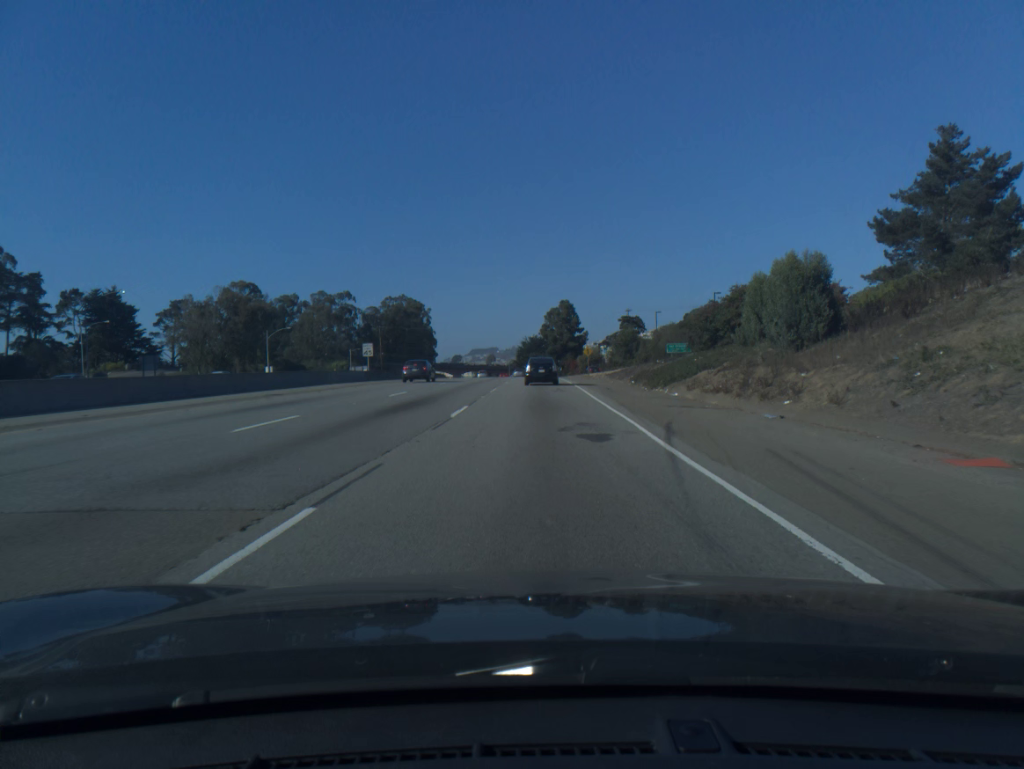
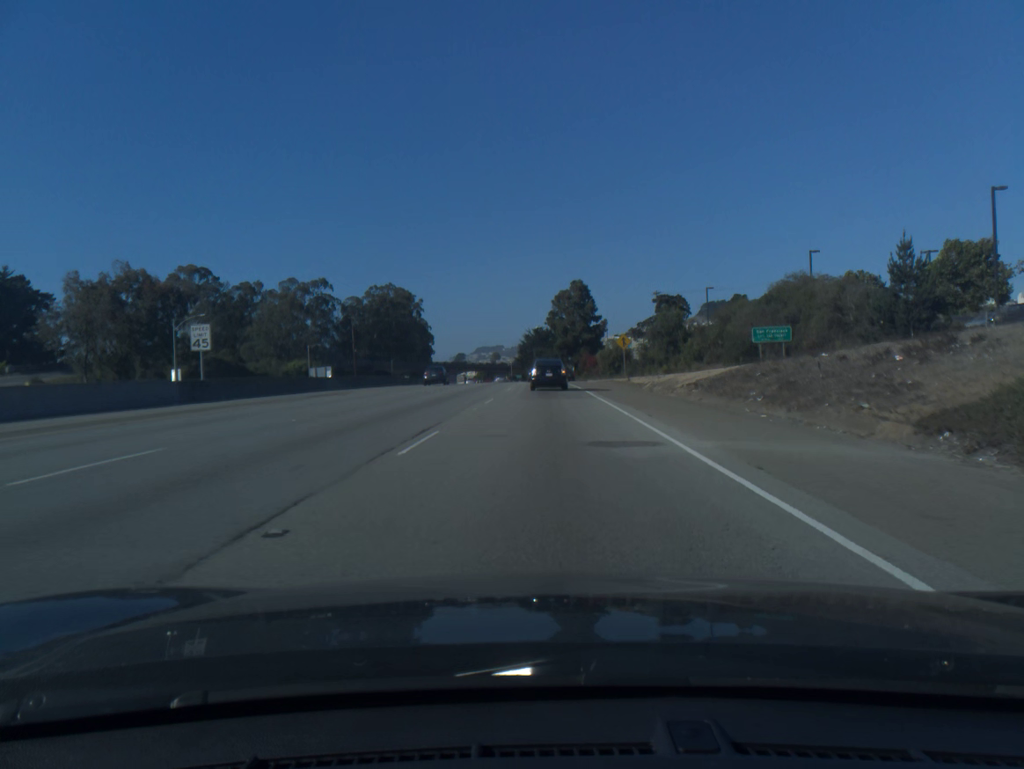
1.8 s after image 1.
(-0.1, +35.7) m; 0°
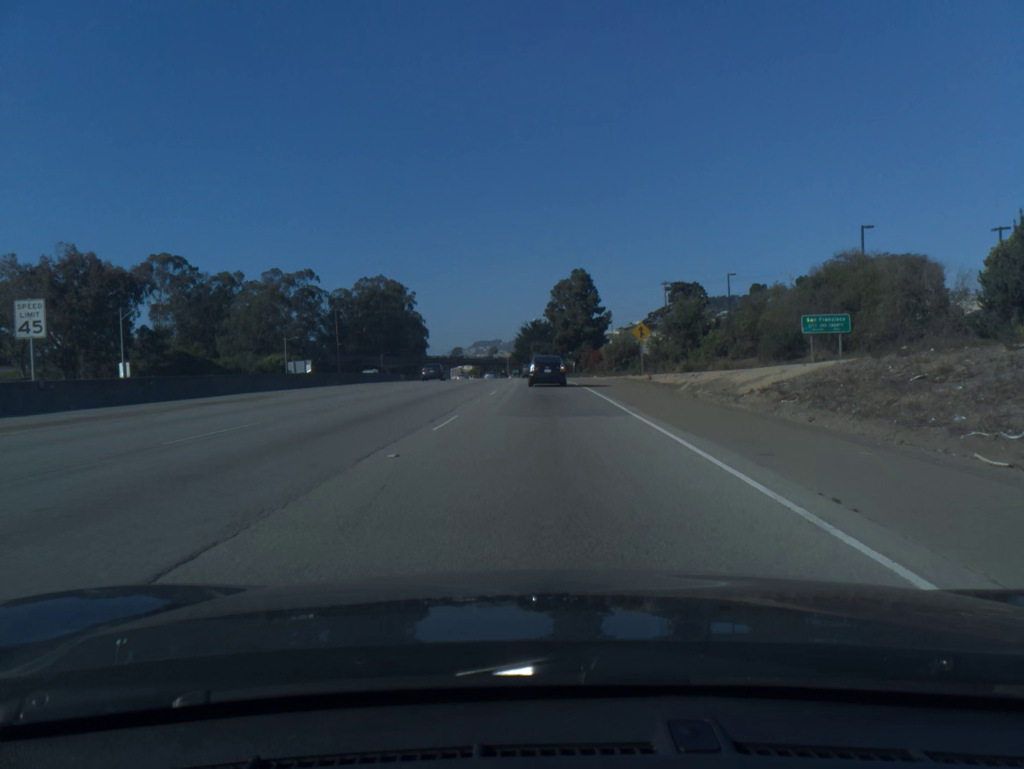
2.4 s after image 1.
(0.0, +11.5) m; 0°
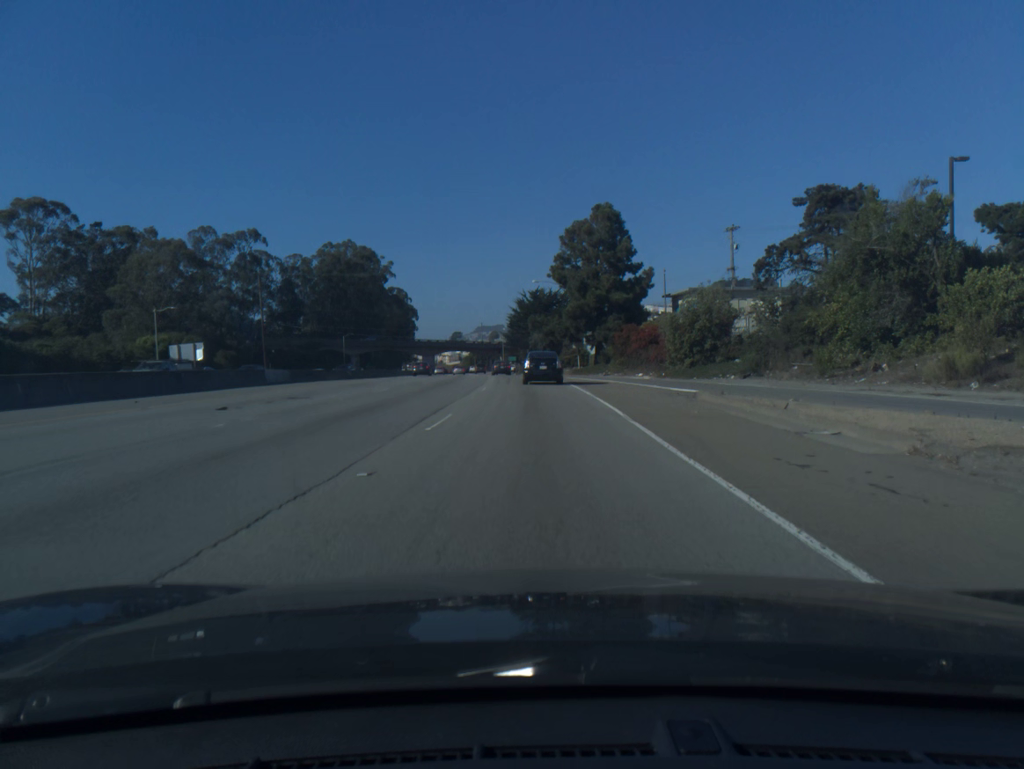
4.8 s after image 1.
(-0.1, +44.6) m; 0°
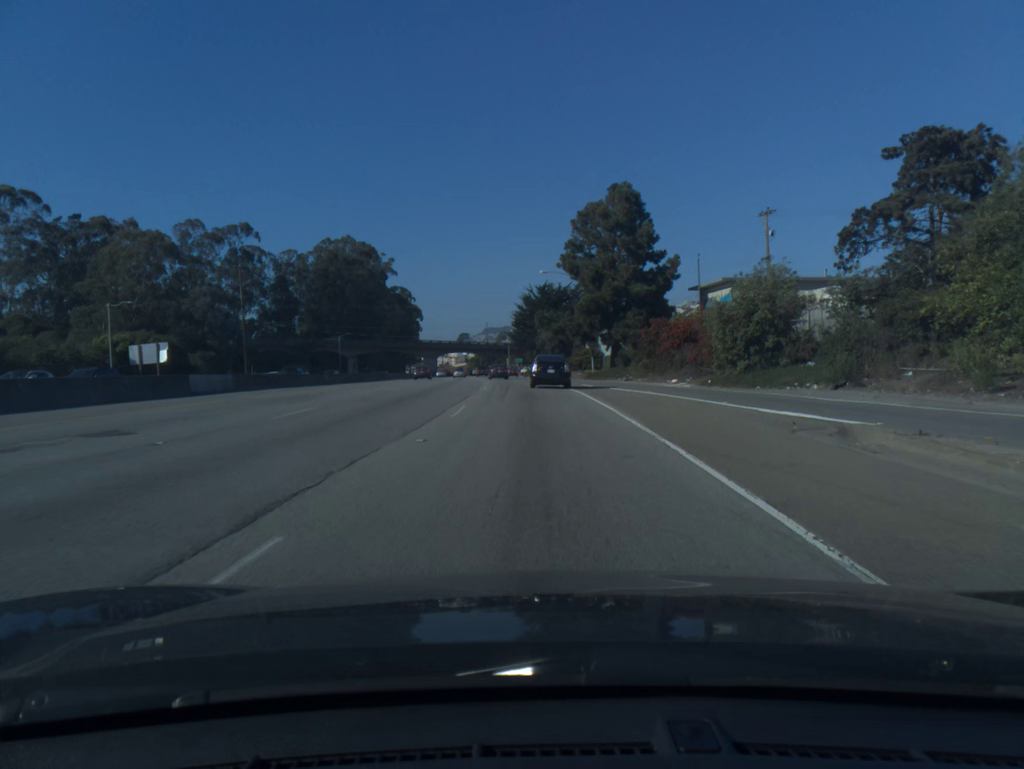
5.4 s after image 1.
(0.0, +10.9) m; 0°
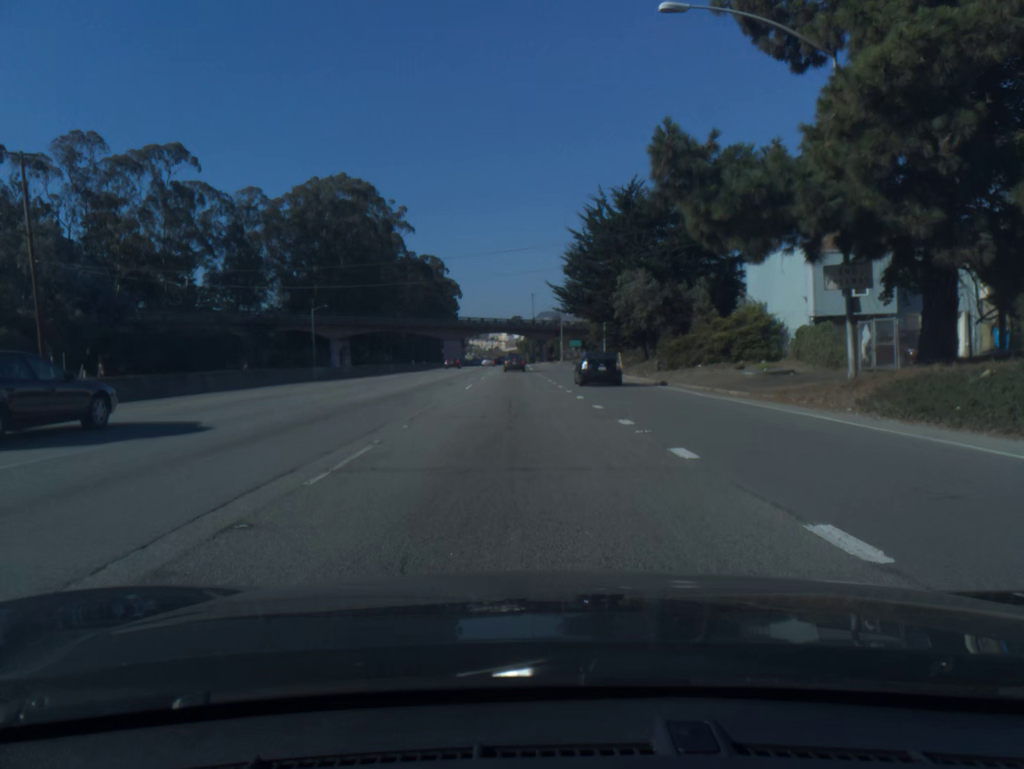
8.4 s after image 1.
(-1.6, +53.1) m; -4°
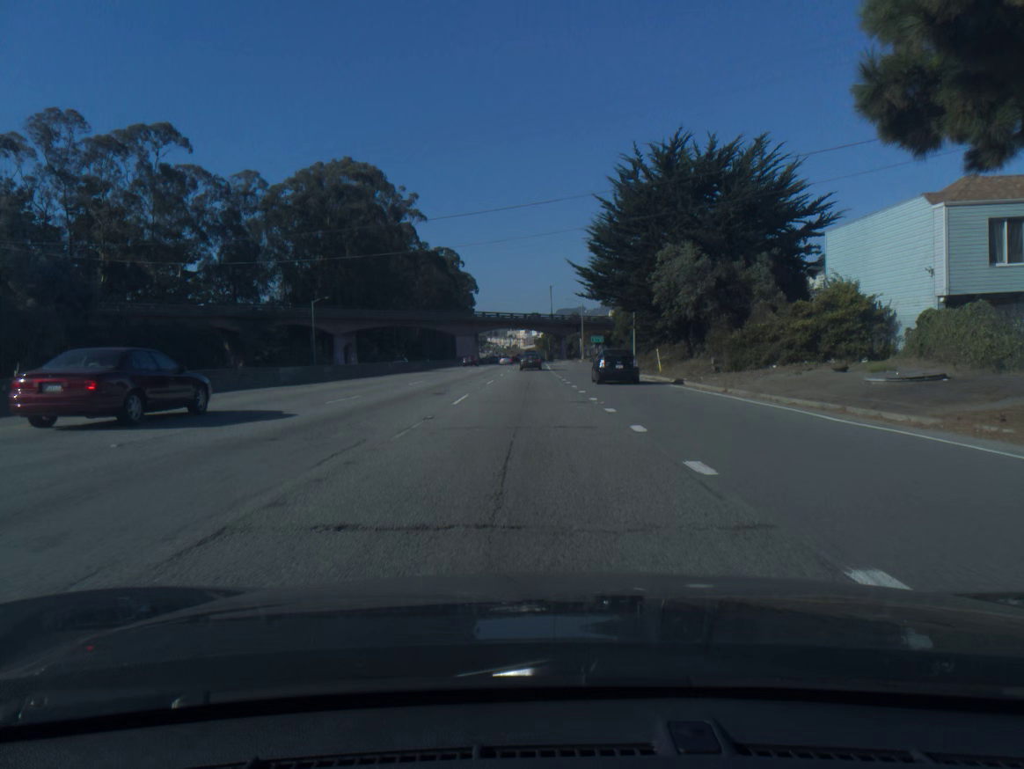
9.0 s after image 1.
(-0.1, +10.2) m; -1°
